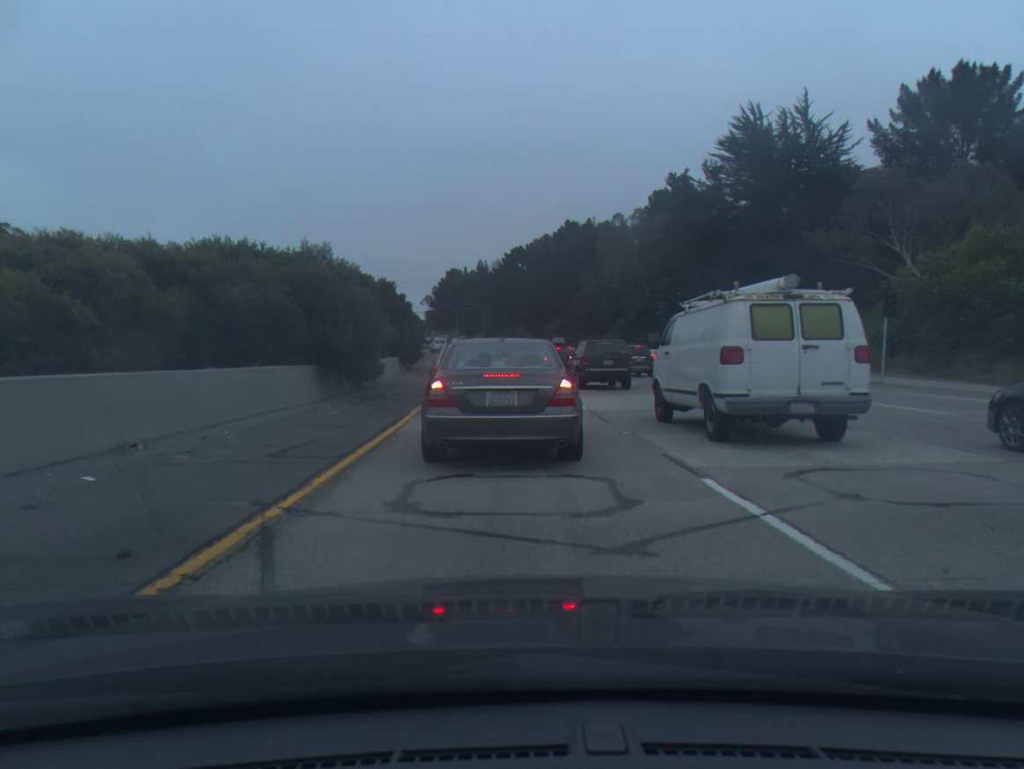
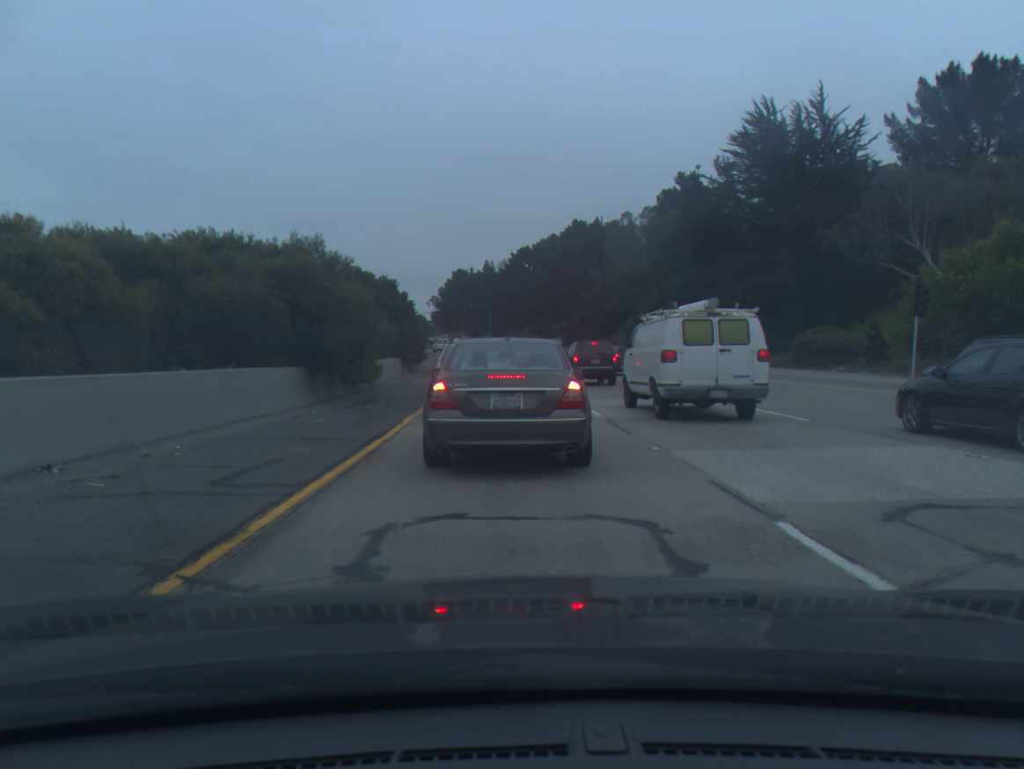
(0.0, +2.0) m; -1°
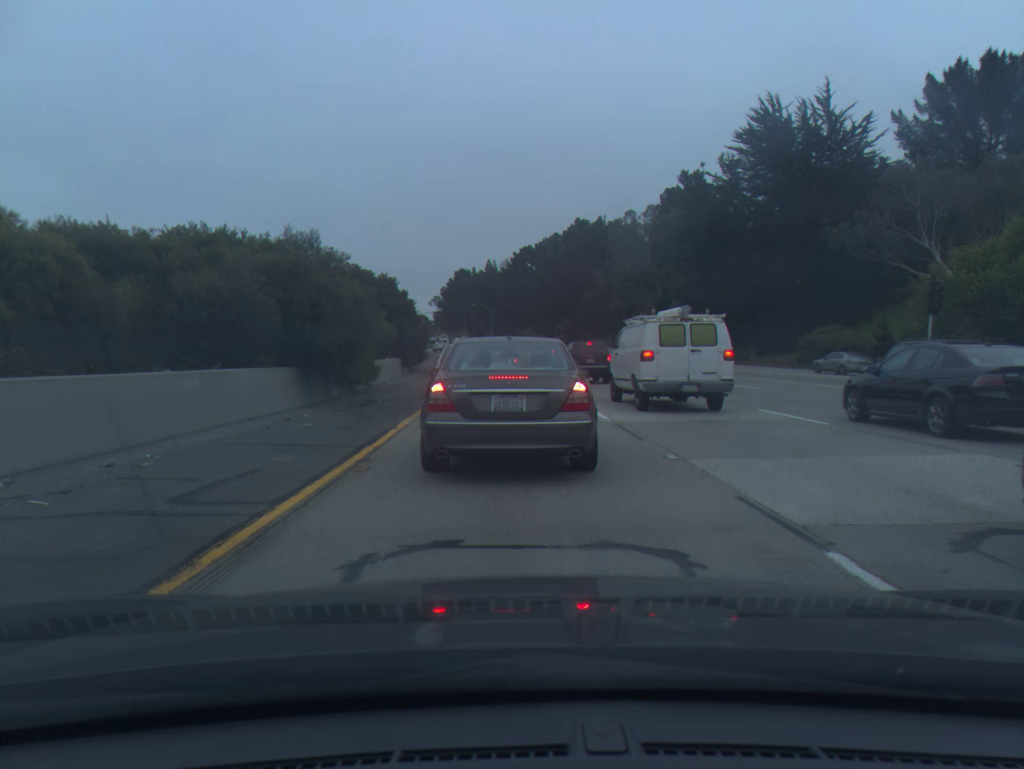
(0.0, +0.9) m; +1°
